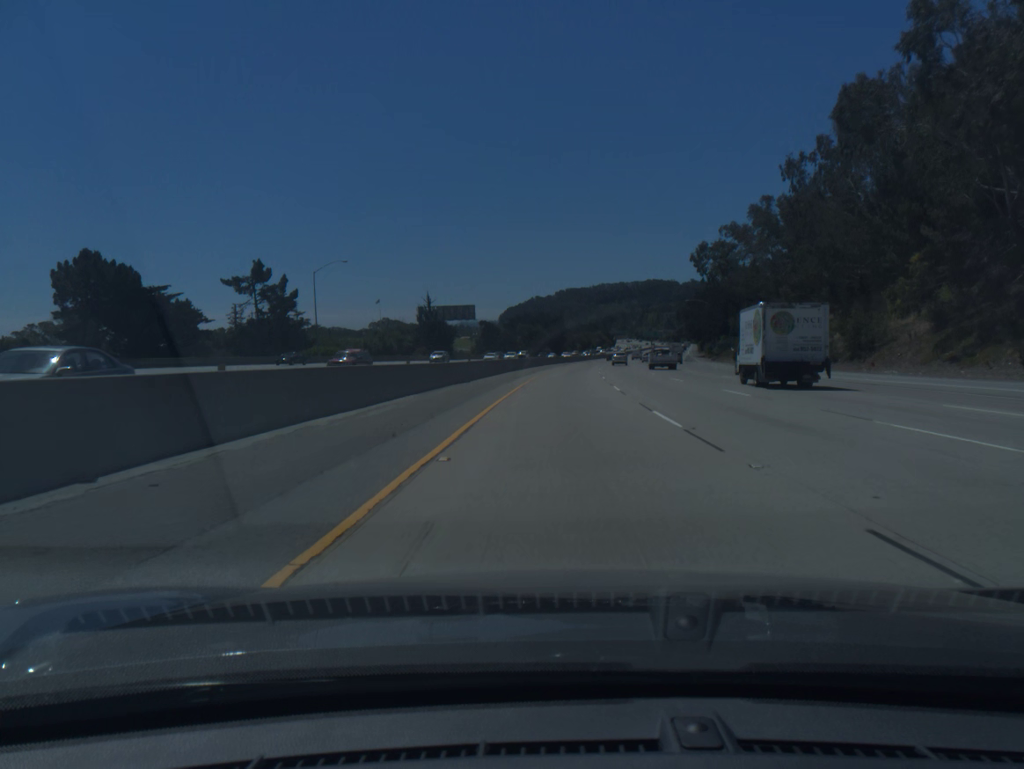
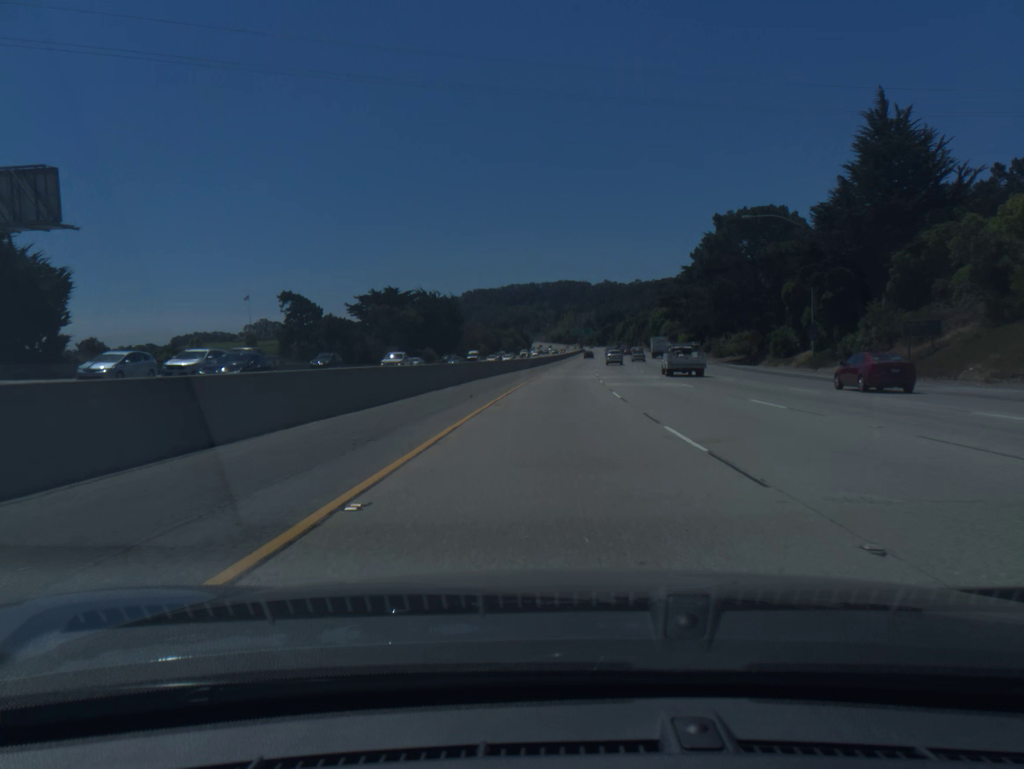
(+6.5, +104.7) m; +7°
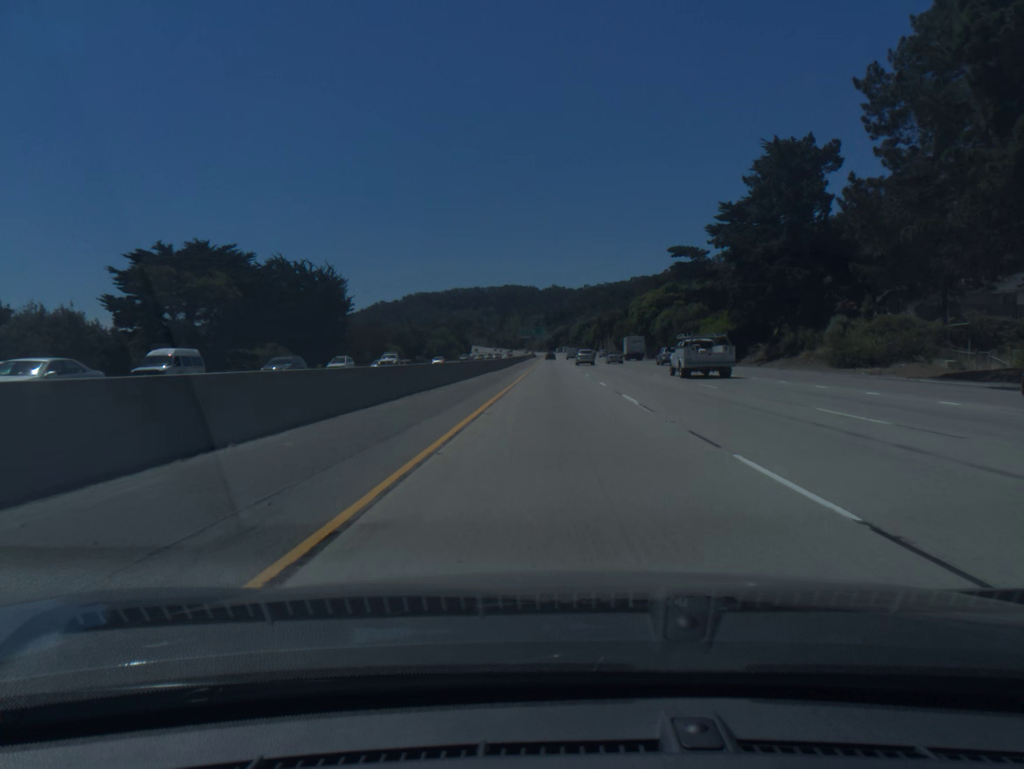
(+2.2, +63.0) m; +4°
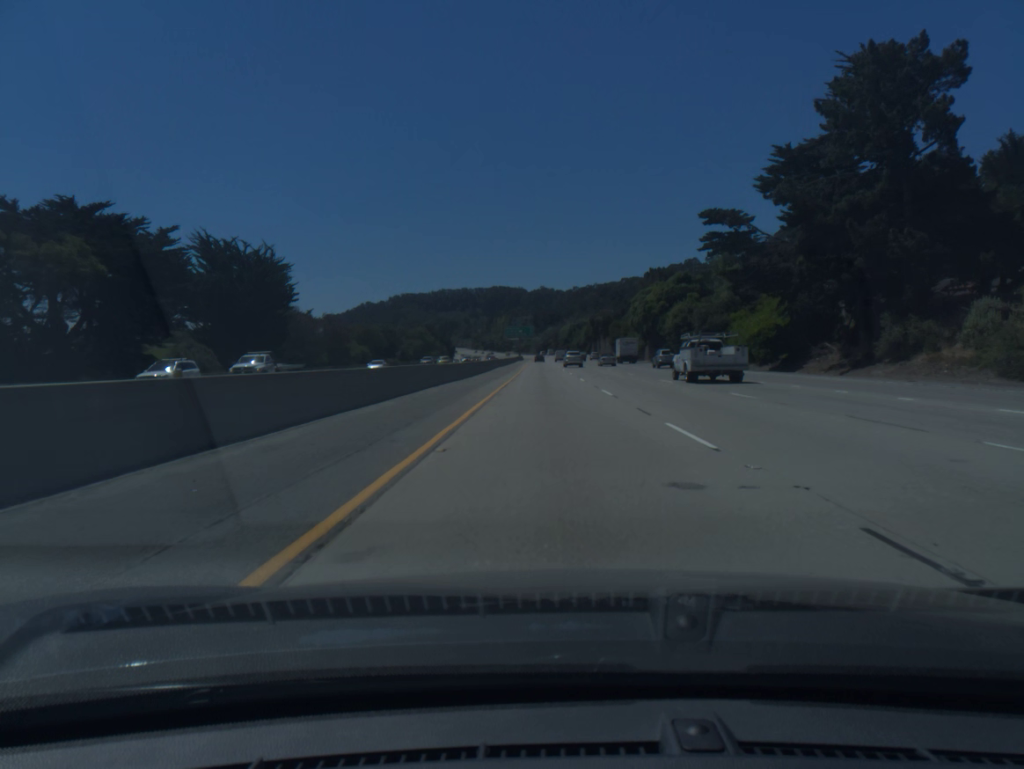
(+0.2, +21.0) m; +1°
